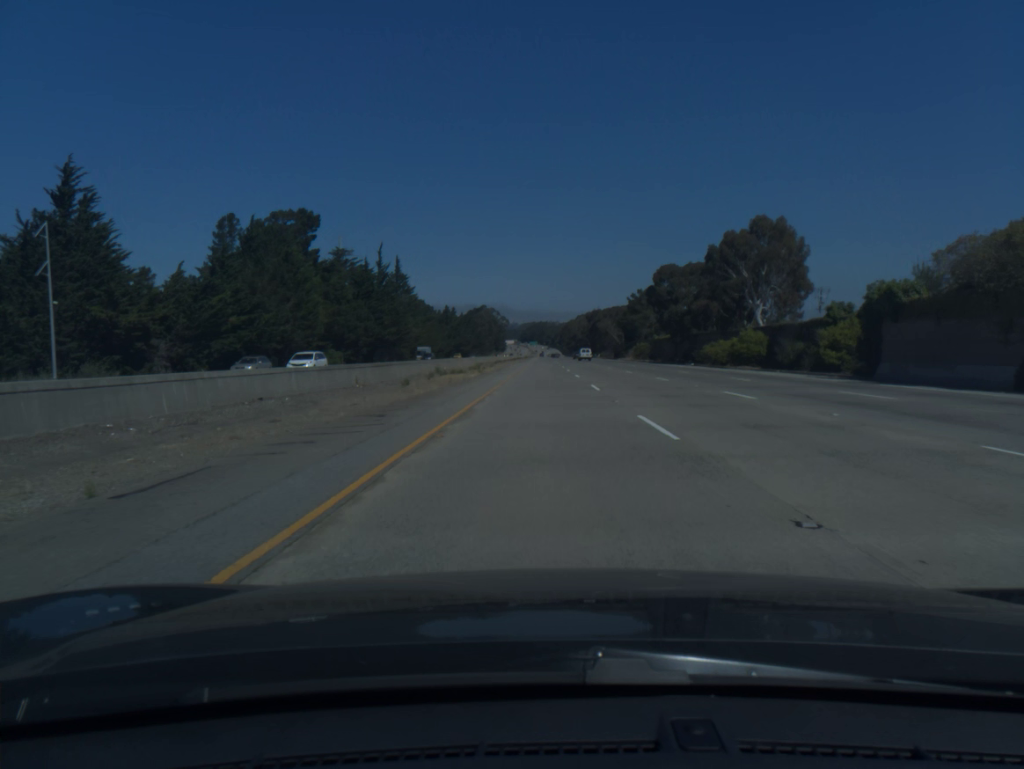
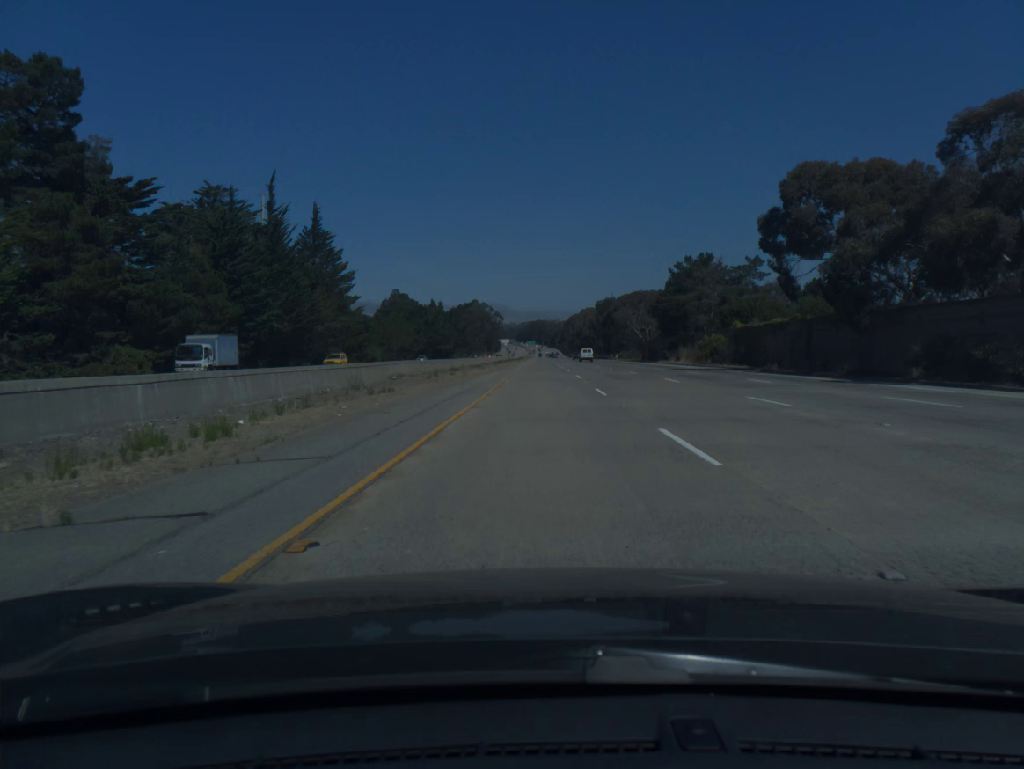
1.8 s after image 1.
(0.0, +61.5) m; 0°
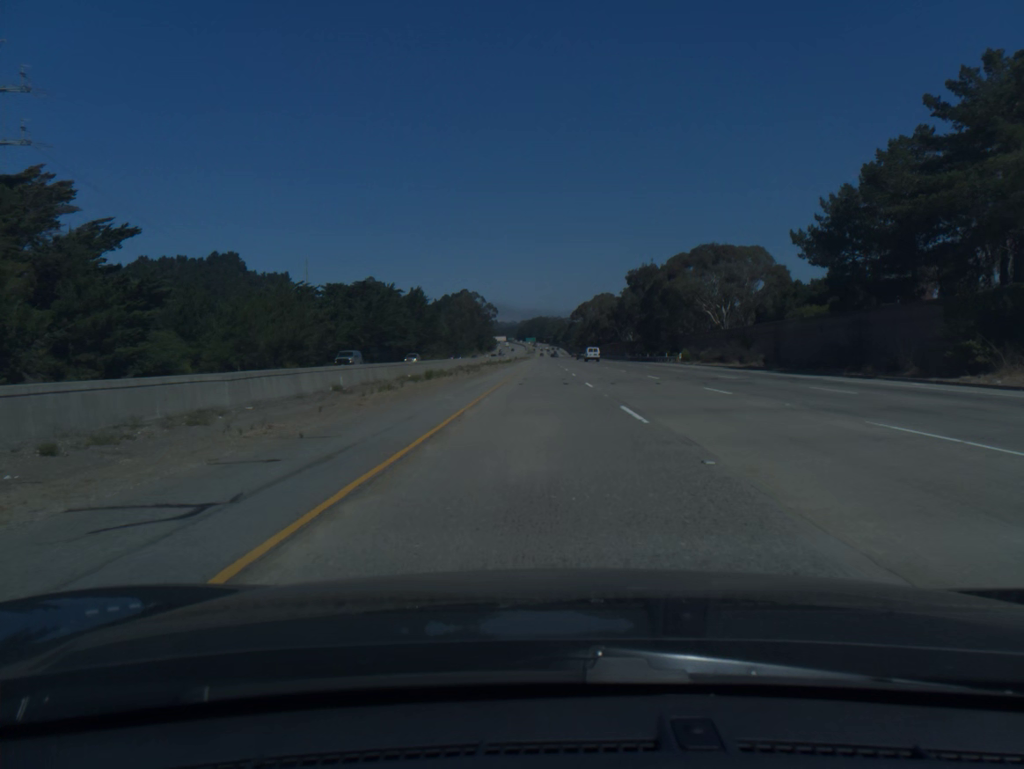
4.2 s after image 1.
(-0.1, +81.9) m; 0°
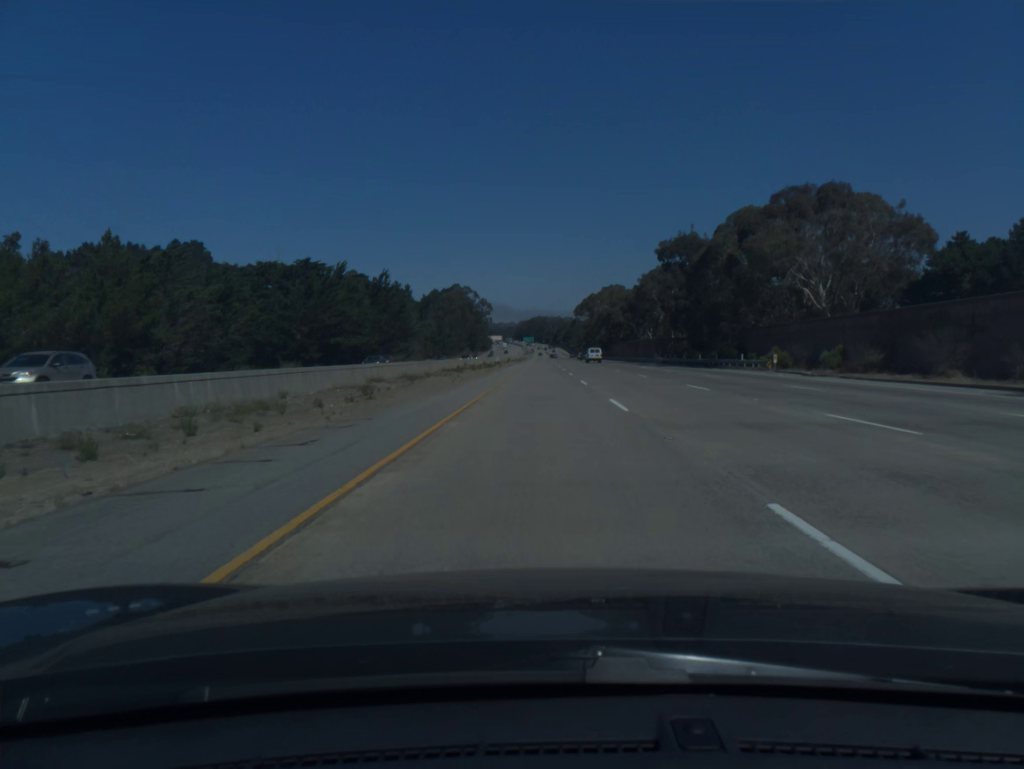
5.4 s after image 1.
(0.0, +41.1) m; 0°
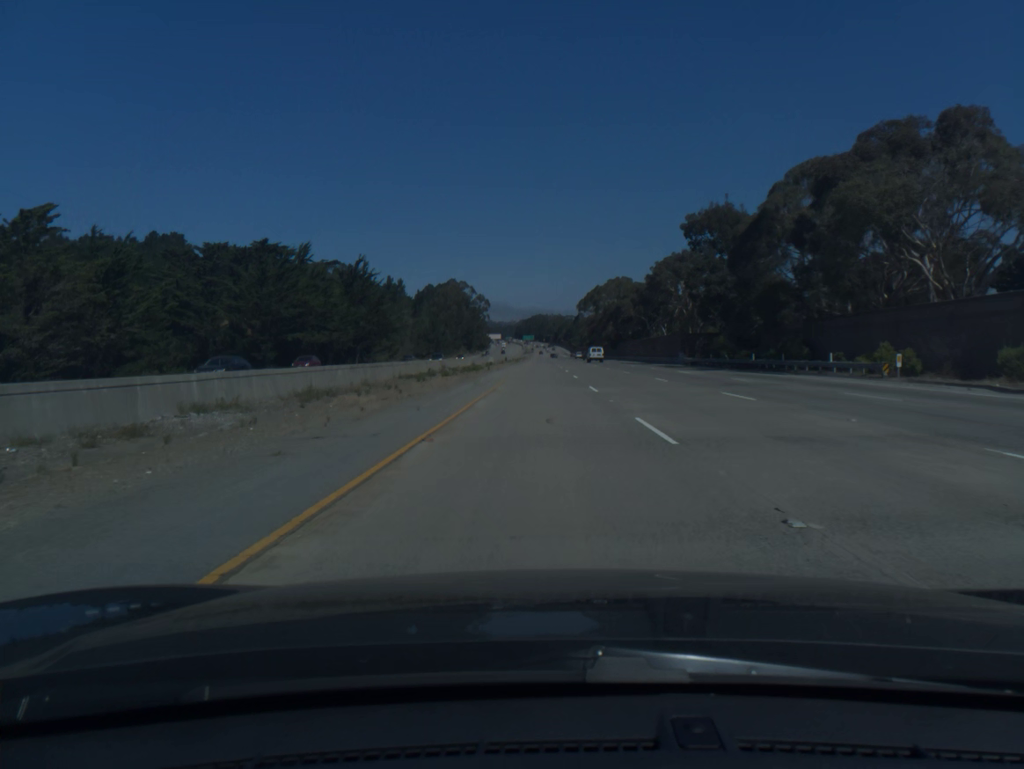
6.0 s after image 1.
(0.0, +20.5) m; 0°
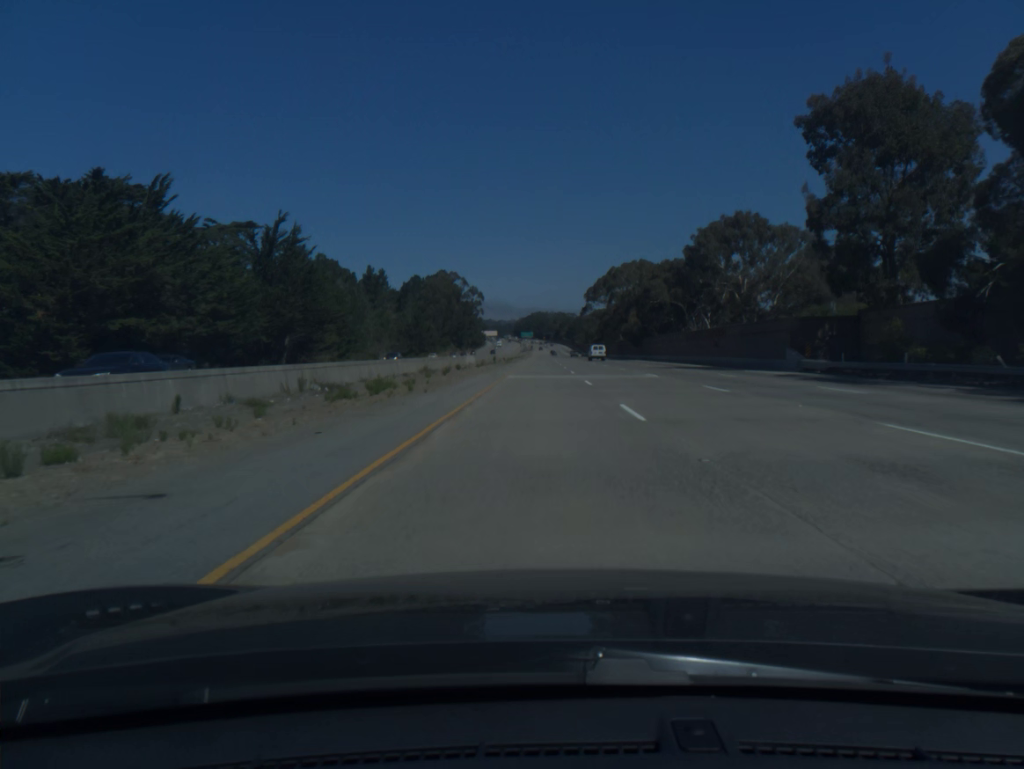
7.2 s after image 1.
(0.0, +41.1) m; 0°
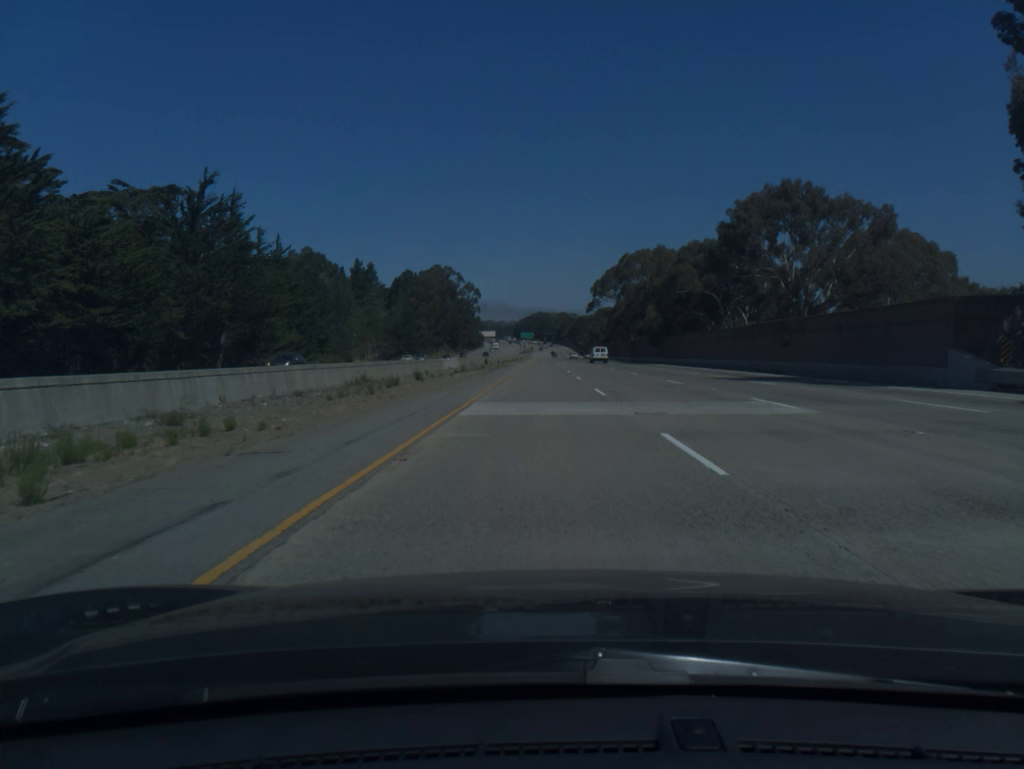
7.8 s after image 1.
(0.0, +20.5) m; 0°
